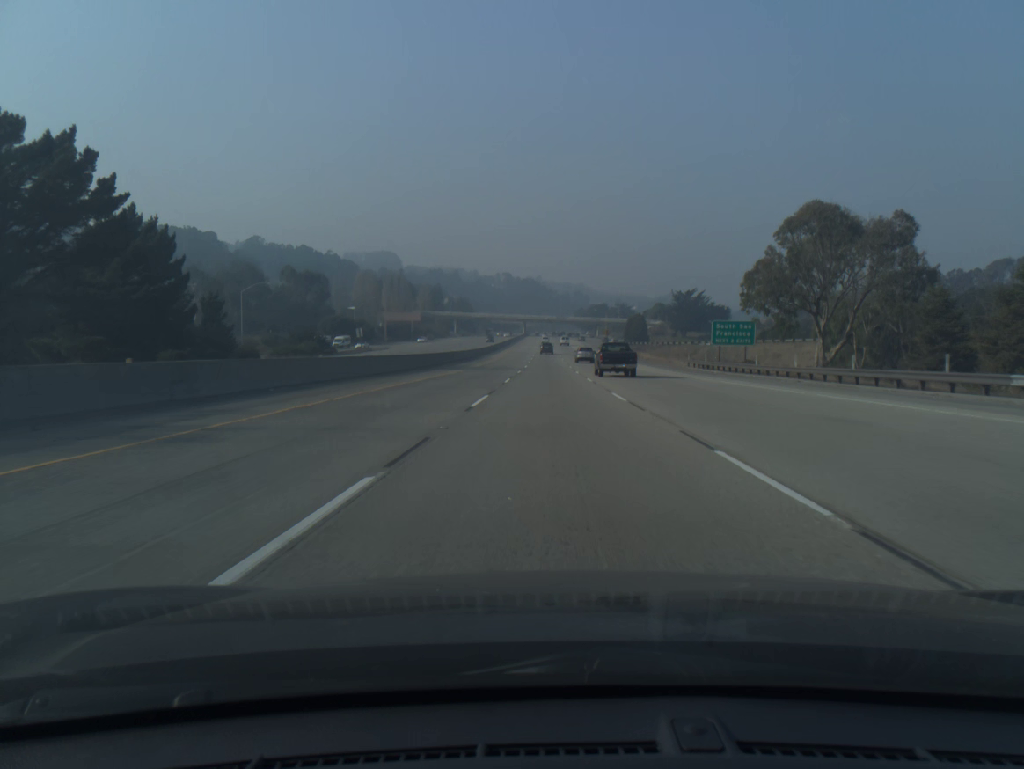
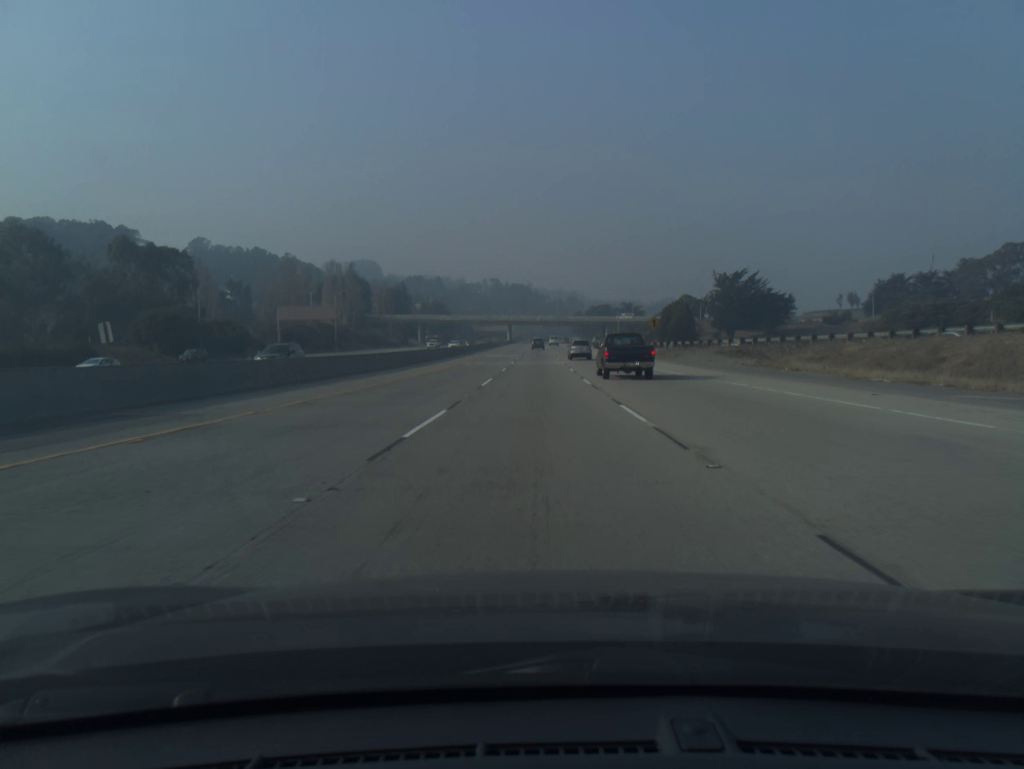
(+0.6, +79.3) m; +1°
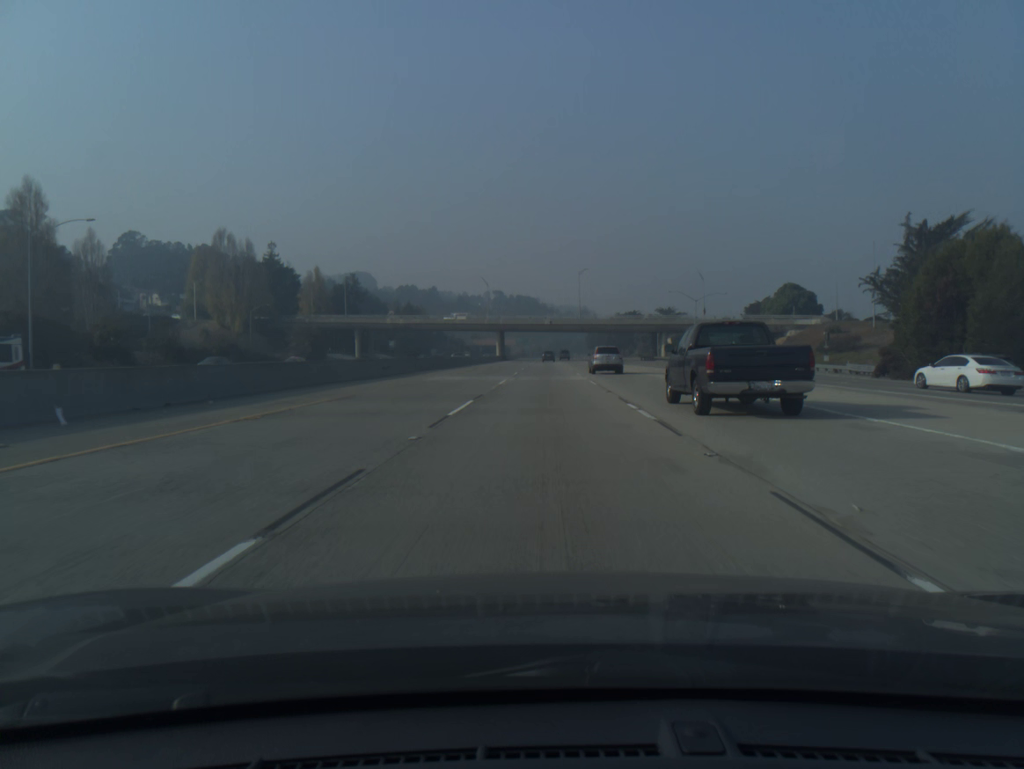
(-0.8, +98.2) m; -1°
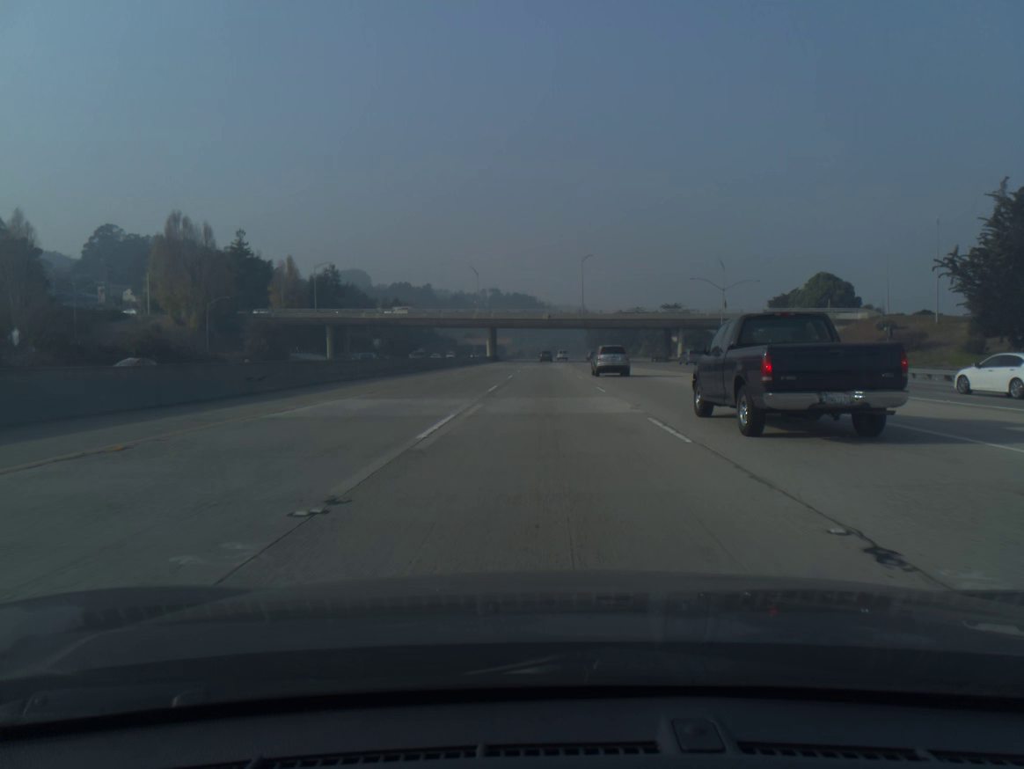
(0.0, +19.5) m; 0°
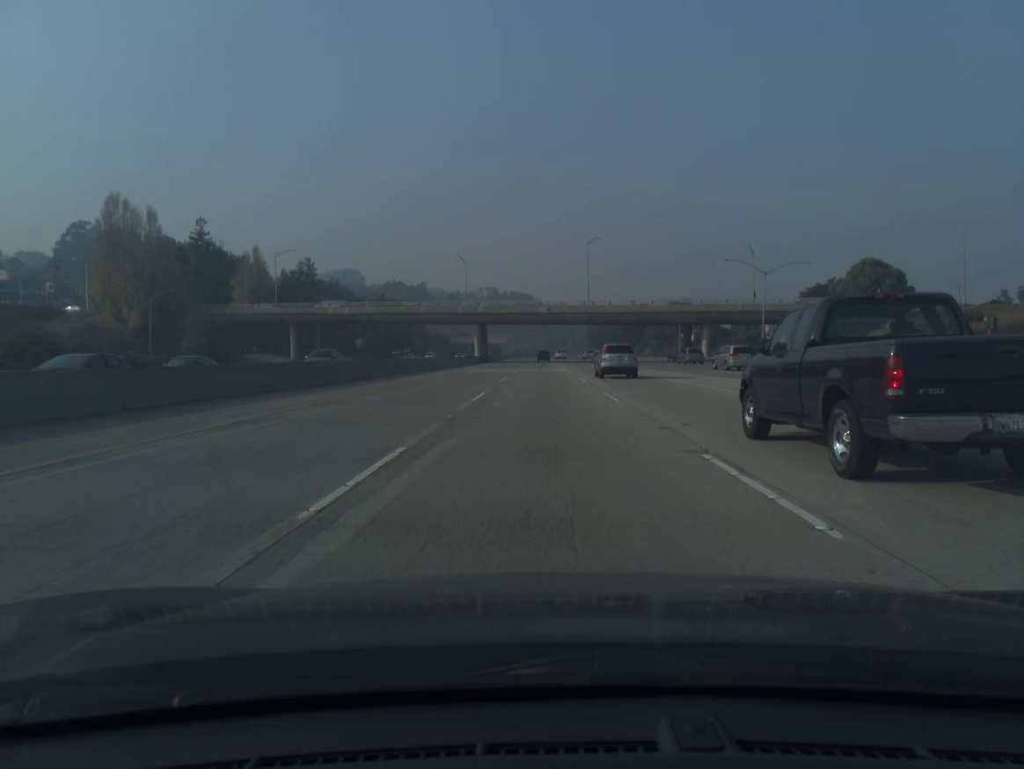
(0.0, +19.5) m; 0°
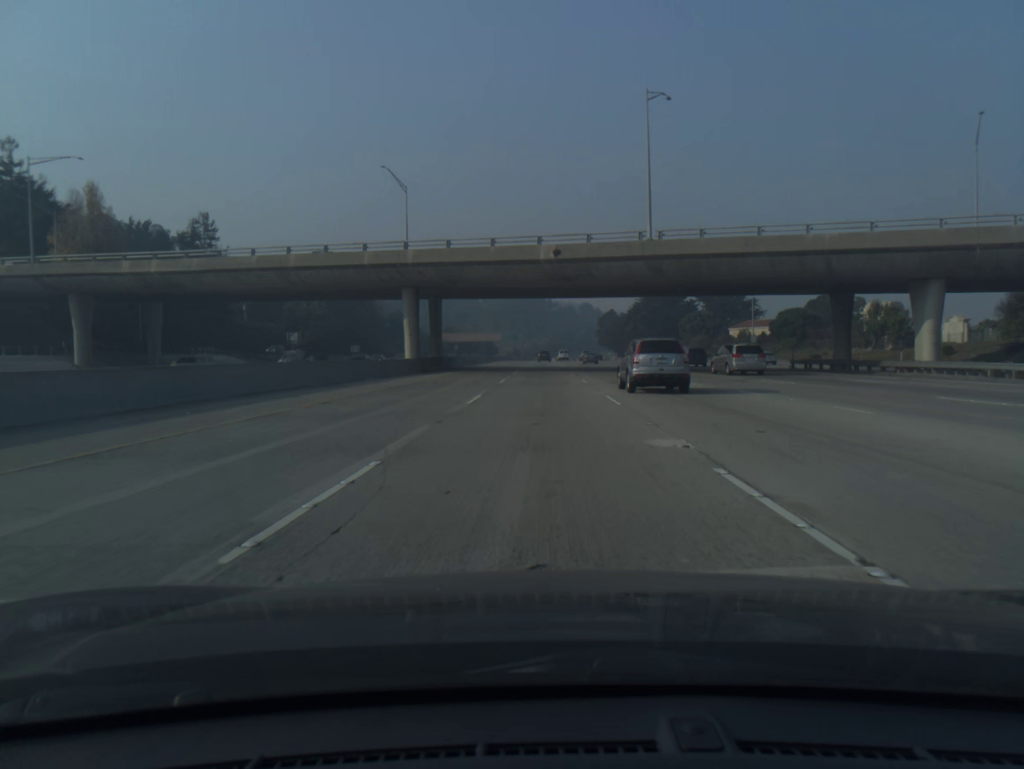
(0.0, +58.5) m; 0°
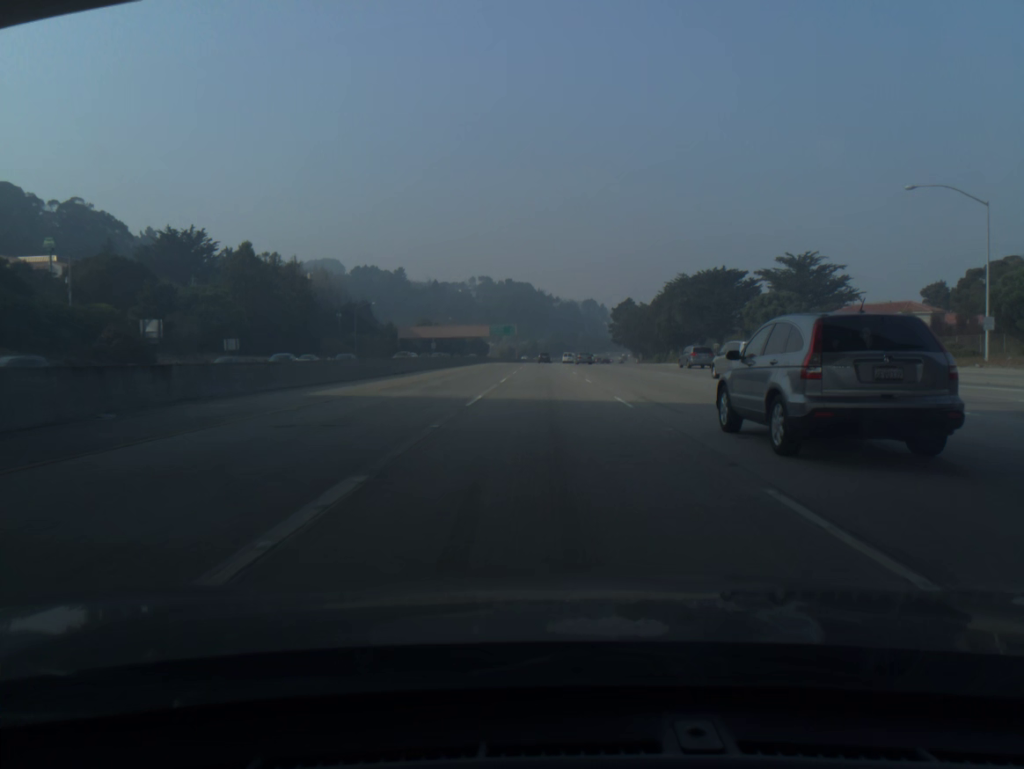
(-0.1, +58.5) m; 0°
